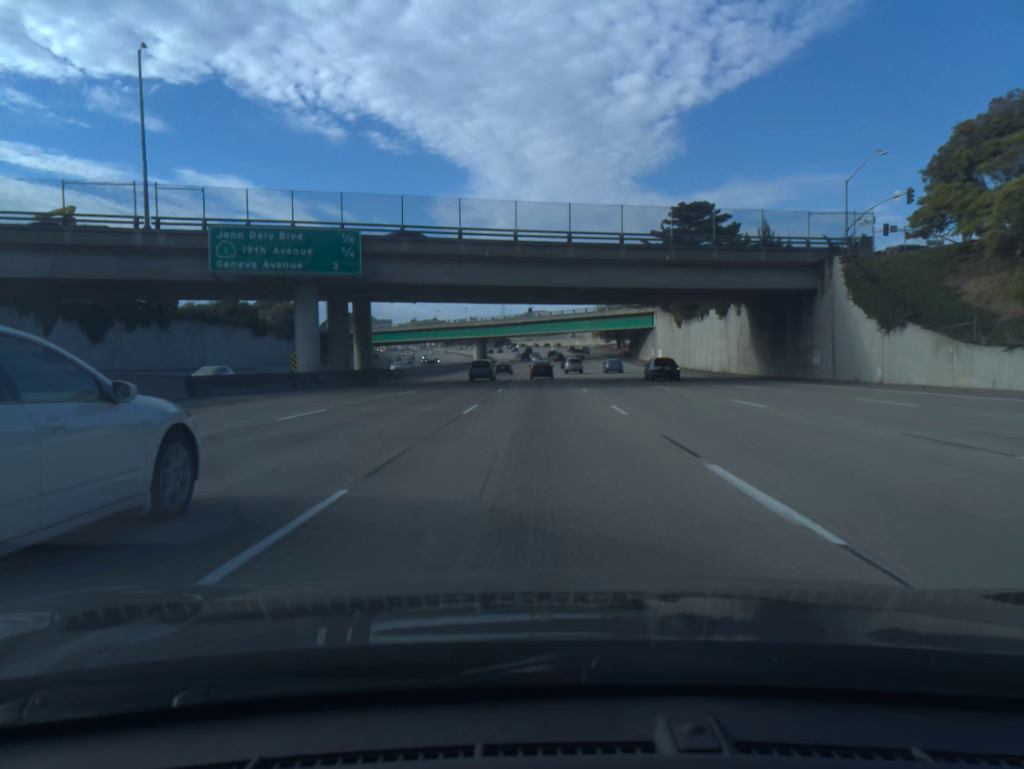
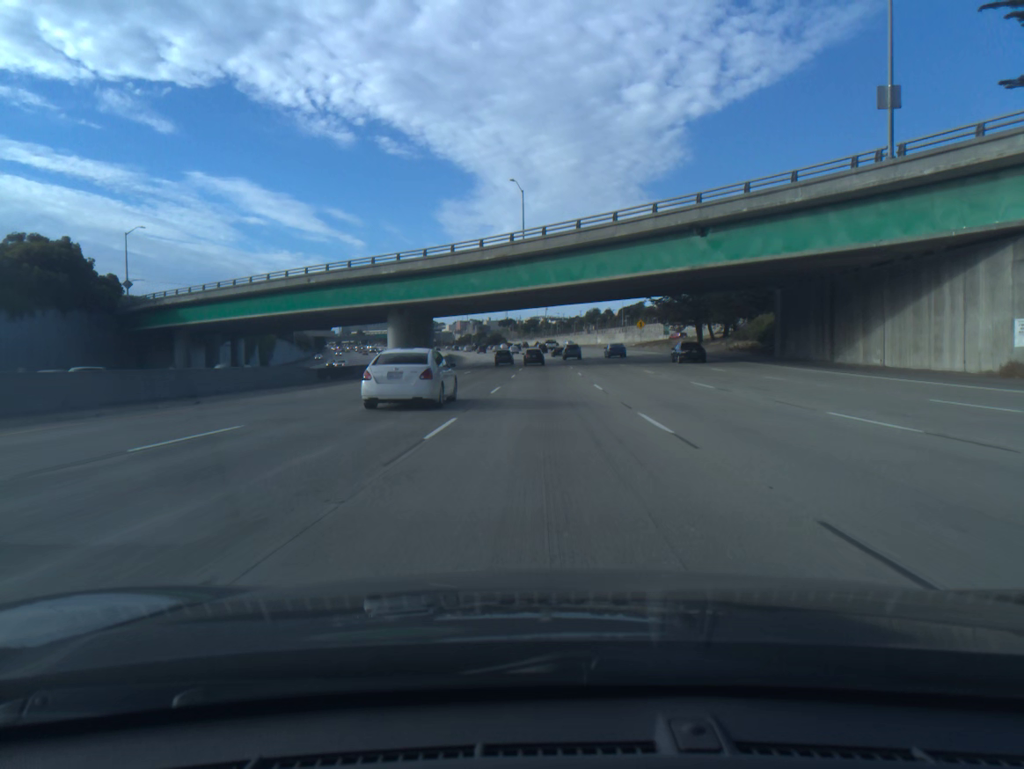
(-0.1, +91.2) m; 0°
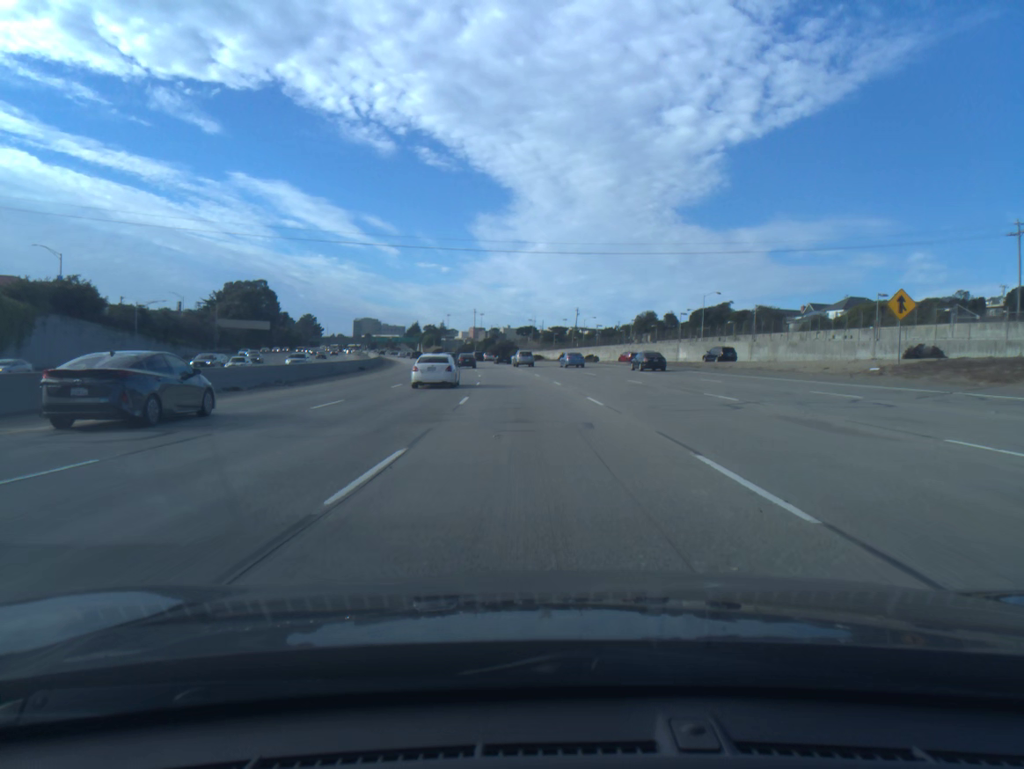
(-0.3, +91.2) m; -2°
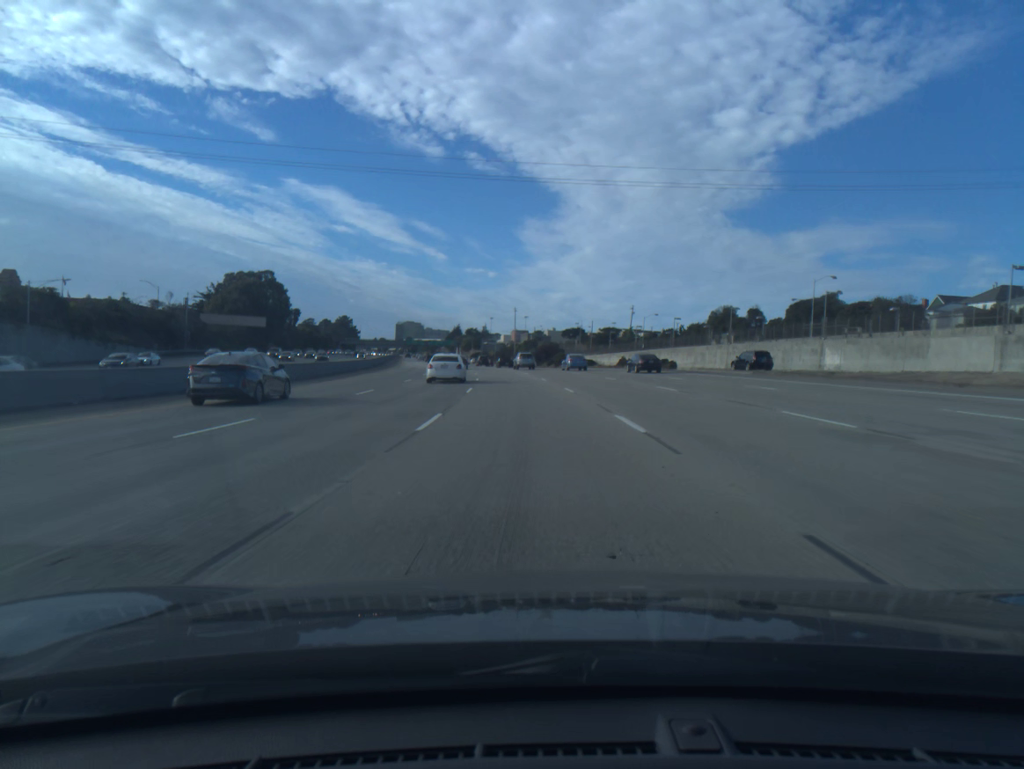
(-1.0, +36.2) m; -3°
